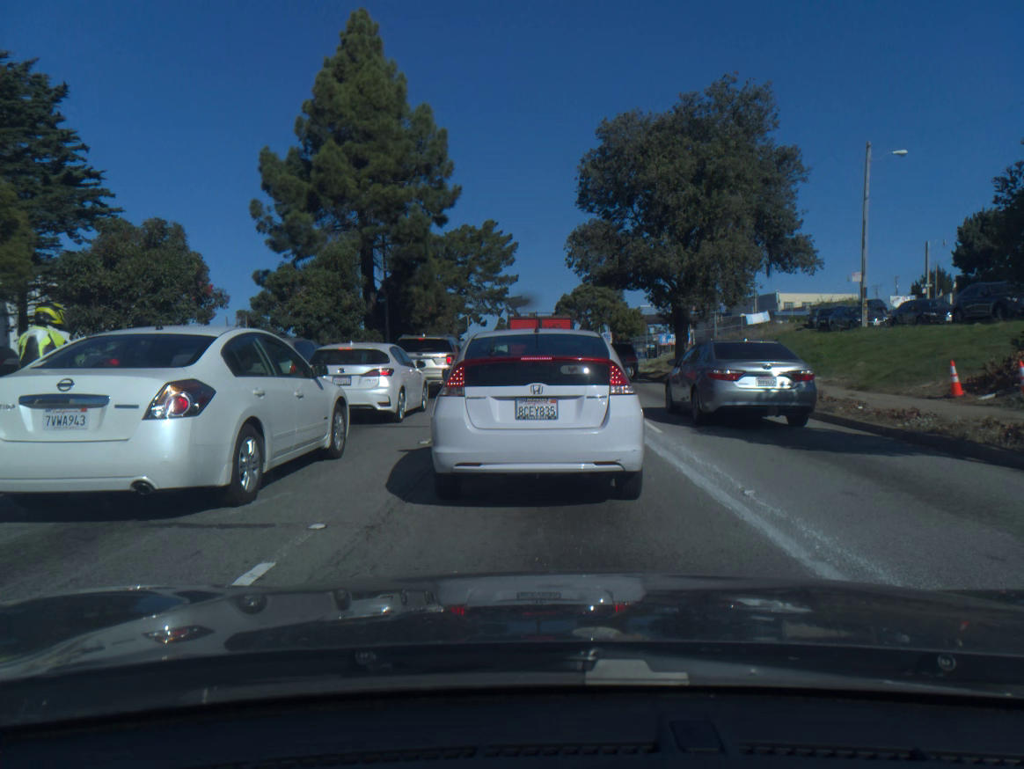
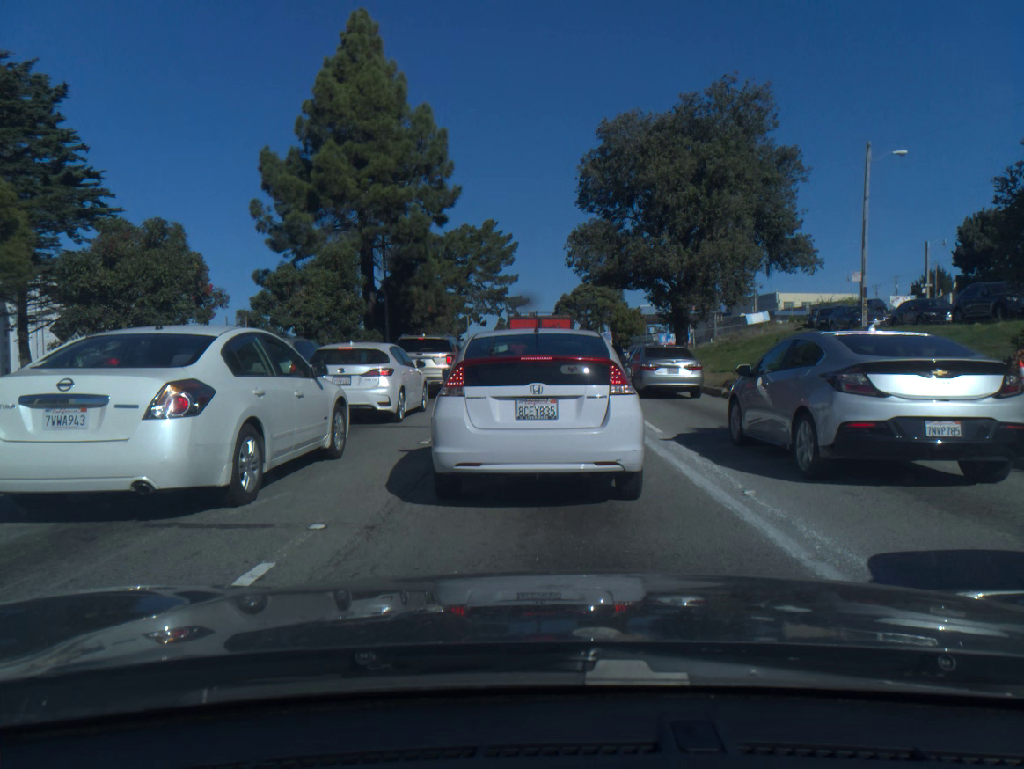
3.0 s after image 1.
(0.0, 0.0) m; 0°
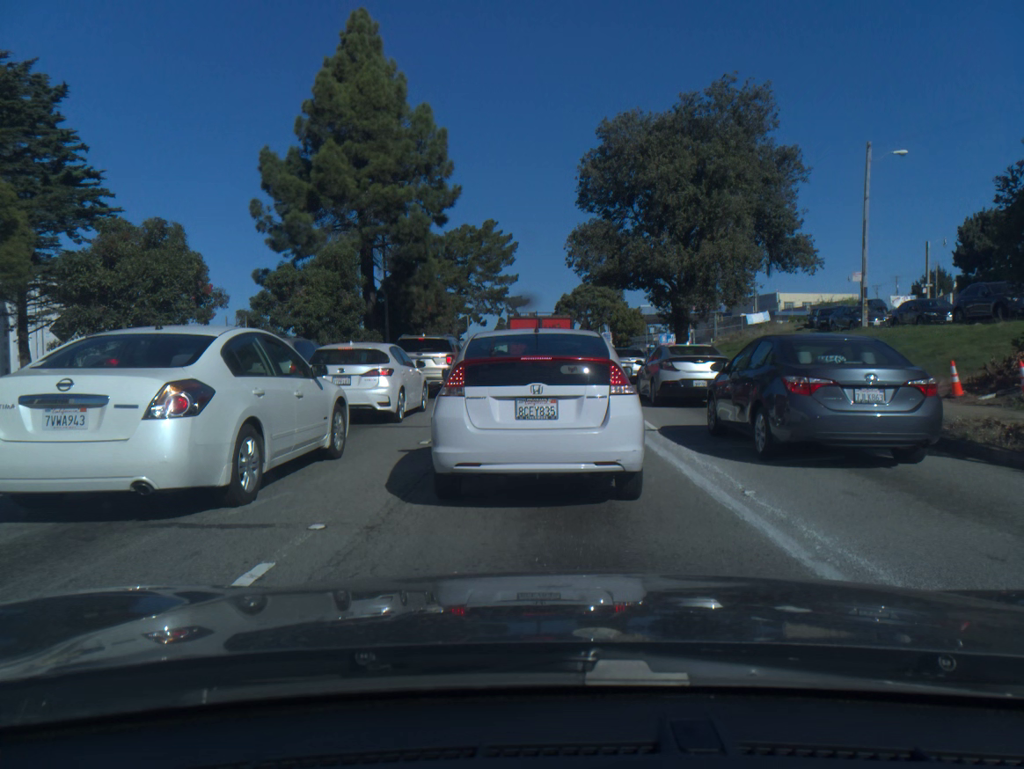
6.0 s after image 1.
(0.0, 0.0) m; 0°
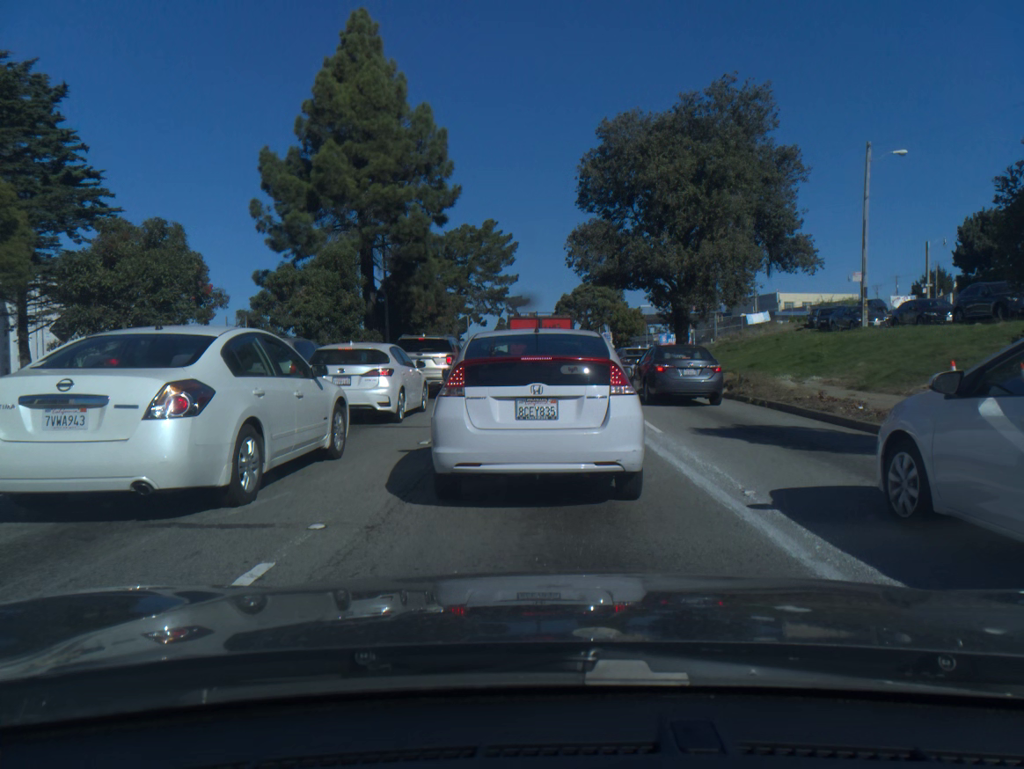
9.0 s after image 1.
(0.0, 0.0) m; 0°
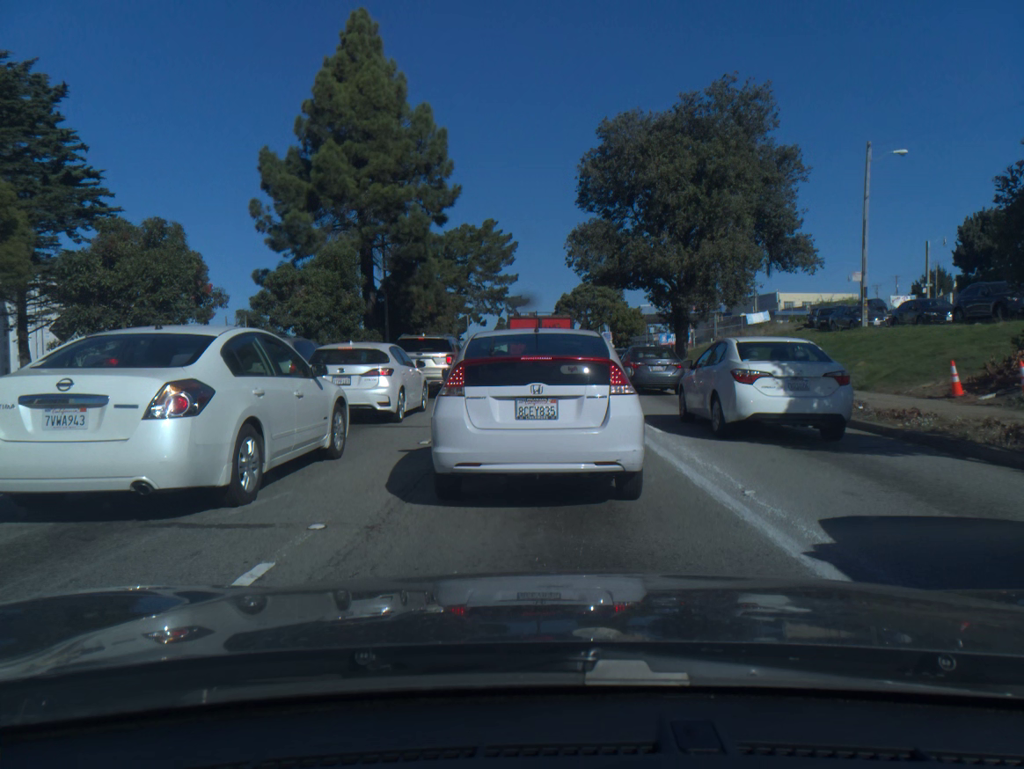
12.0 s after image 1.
(0.0, 0.0) m; 0°
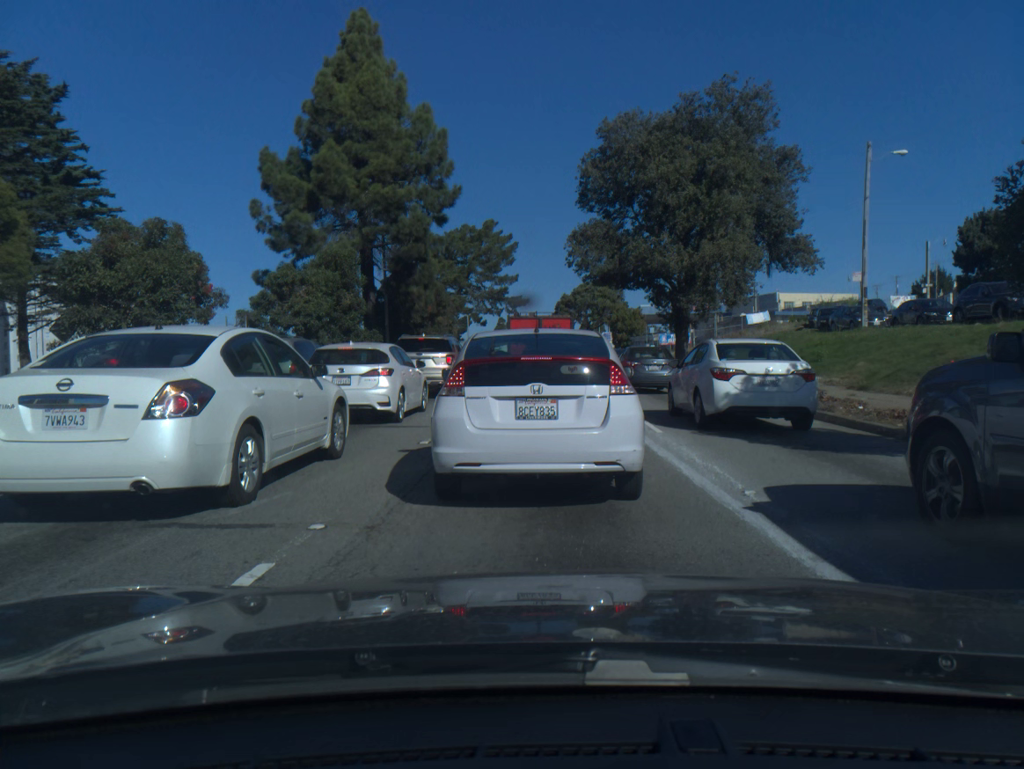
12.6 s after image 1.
(0.0, 0.0) m; 0°
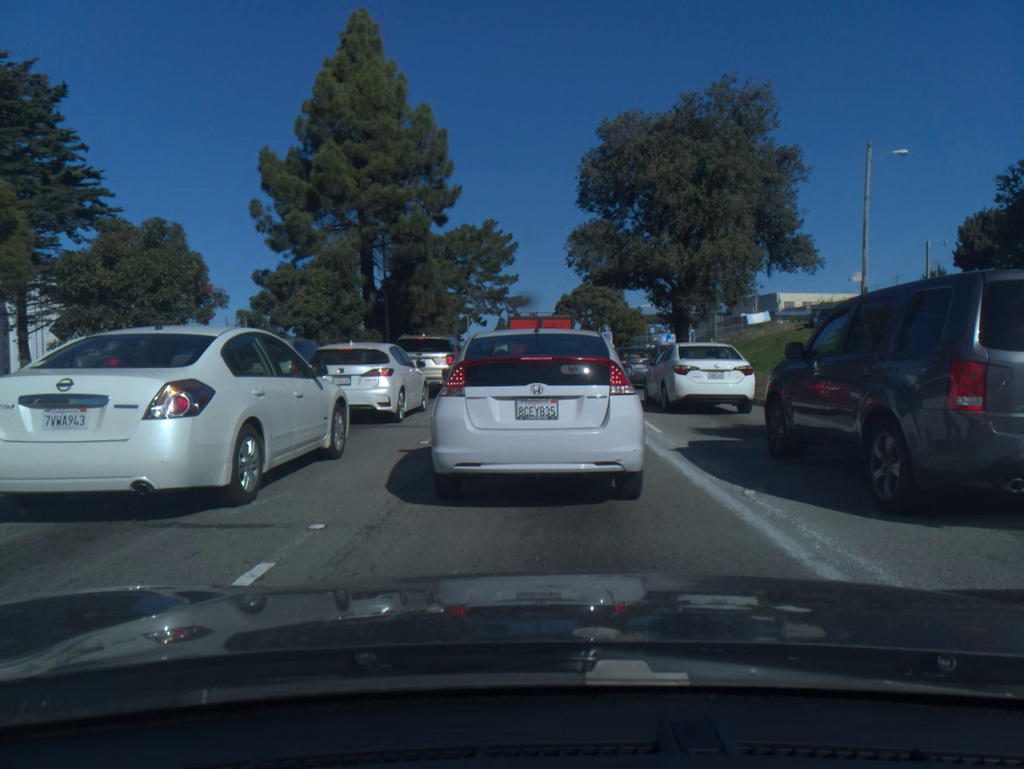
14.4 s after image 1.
(0.0, 0.0) m; 0°
